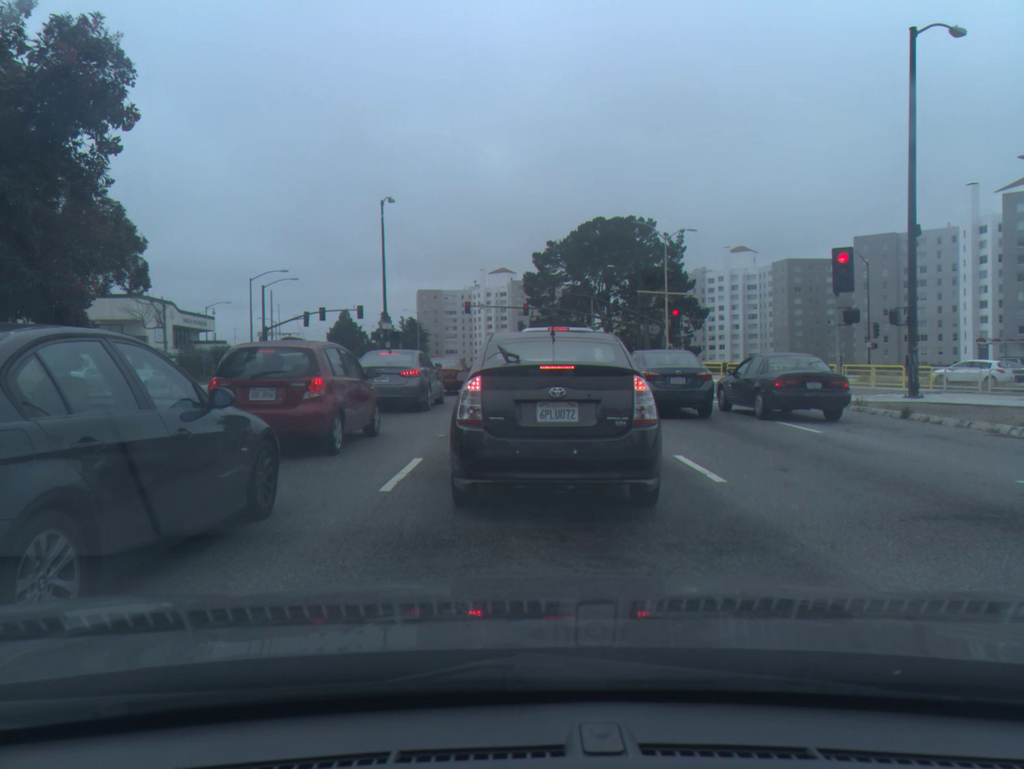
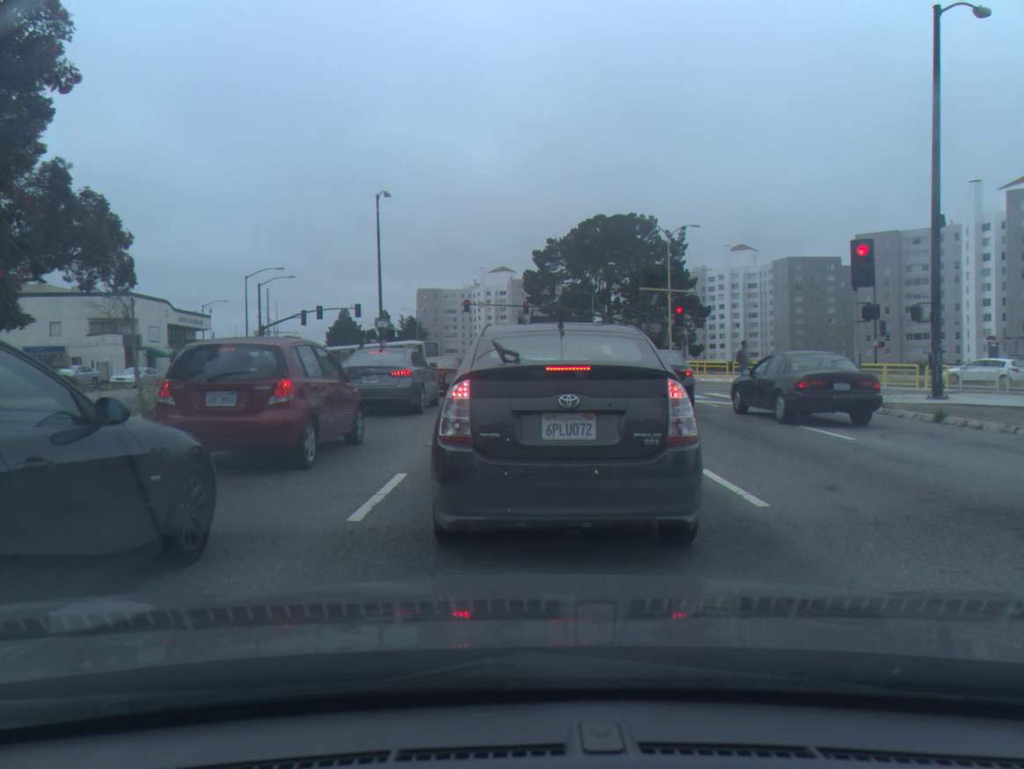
(0.0, +1.4) m; 0°
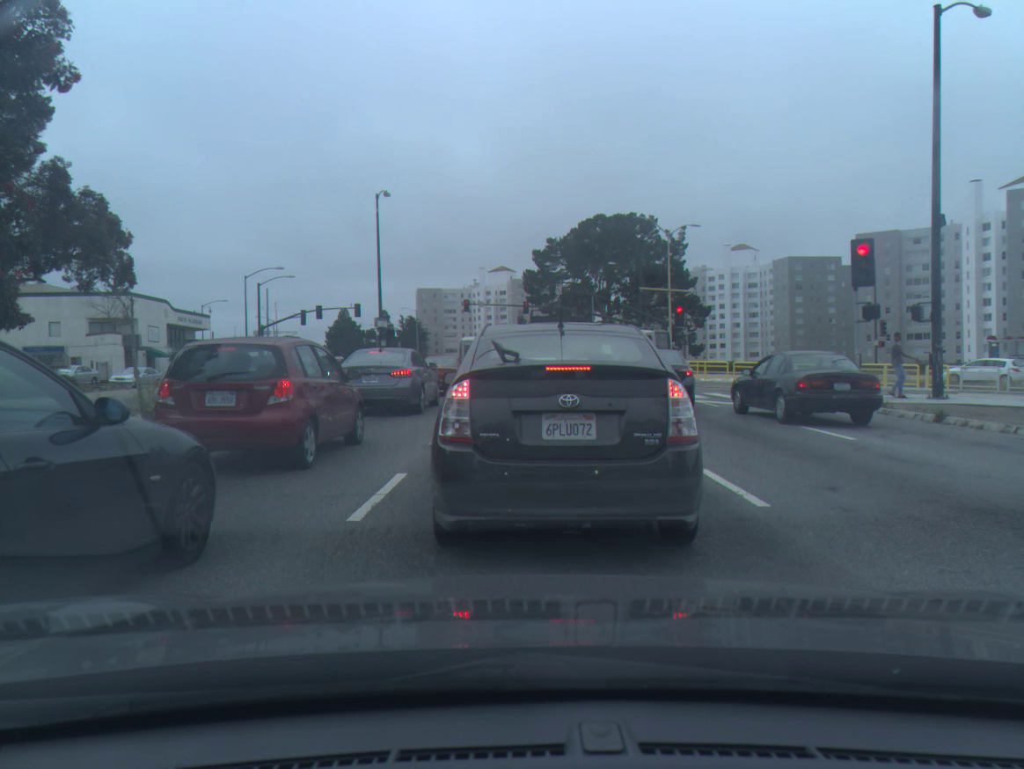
(0.0, 0.0) m; 0°
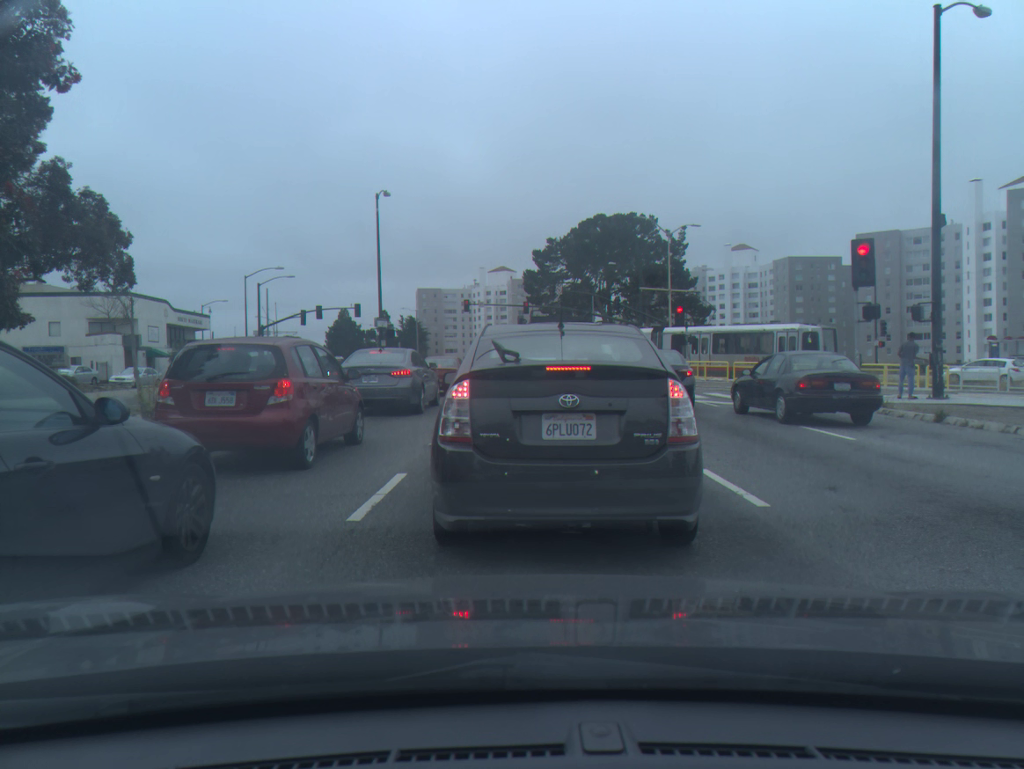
(0.0, 0.0) m; 0°
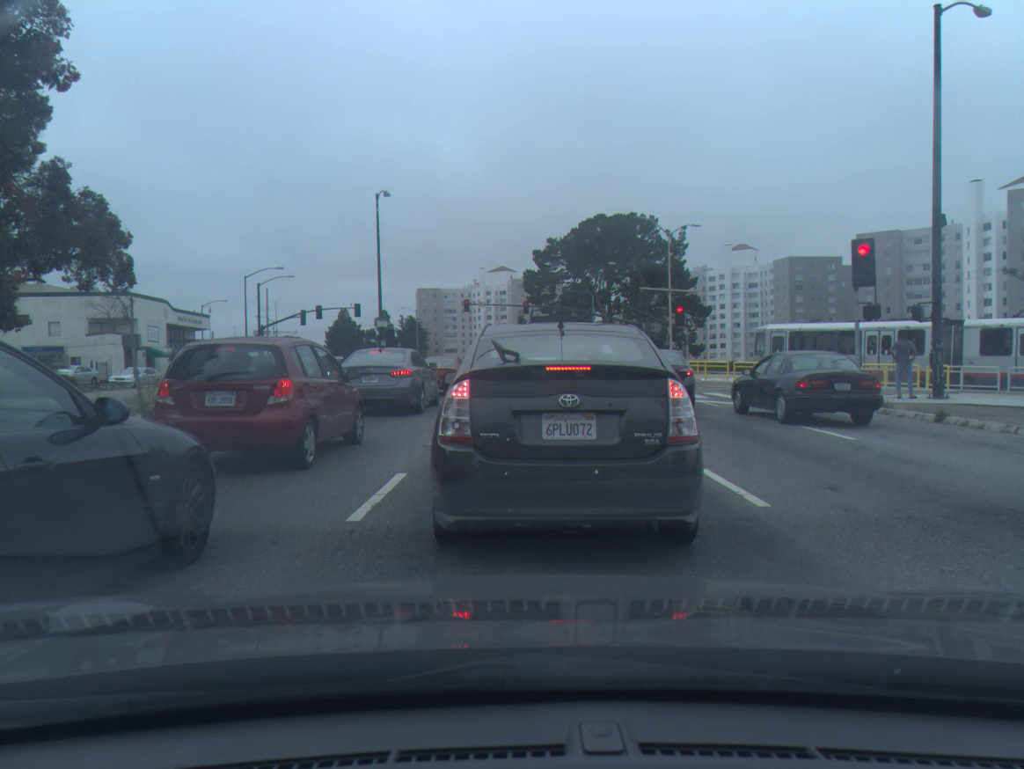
(0.0, 0.0) m; 0°
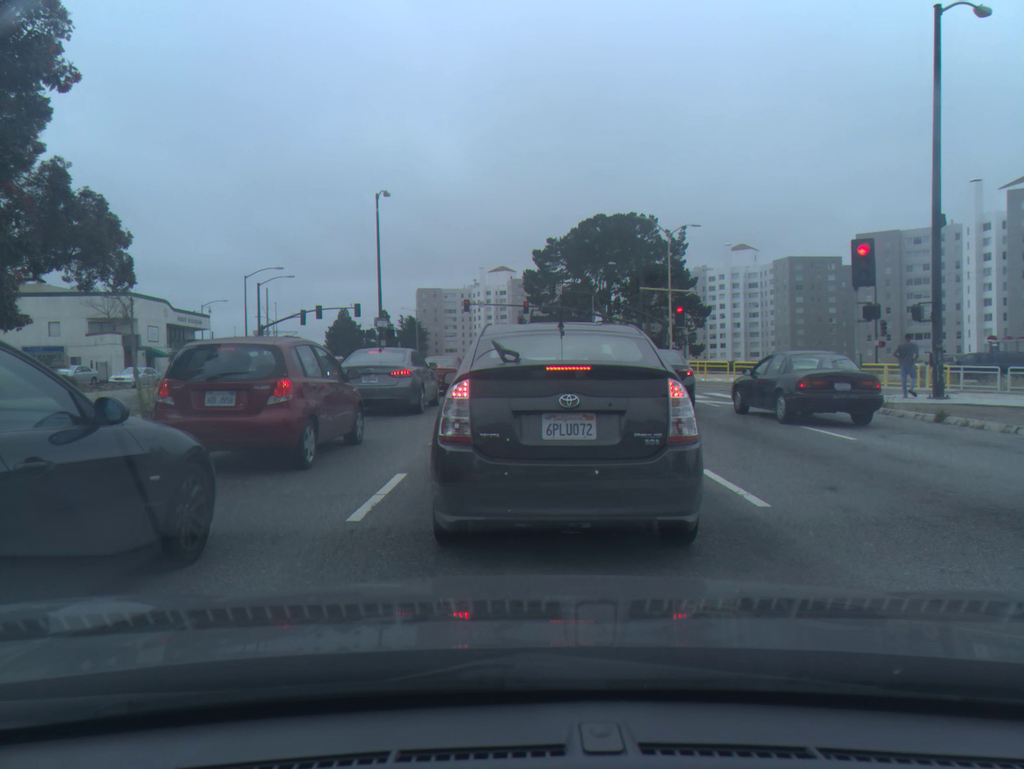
(0.0, 0.0) m; 0°
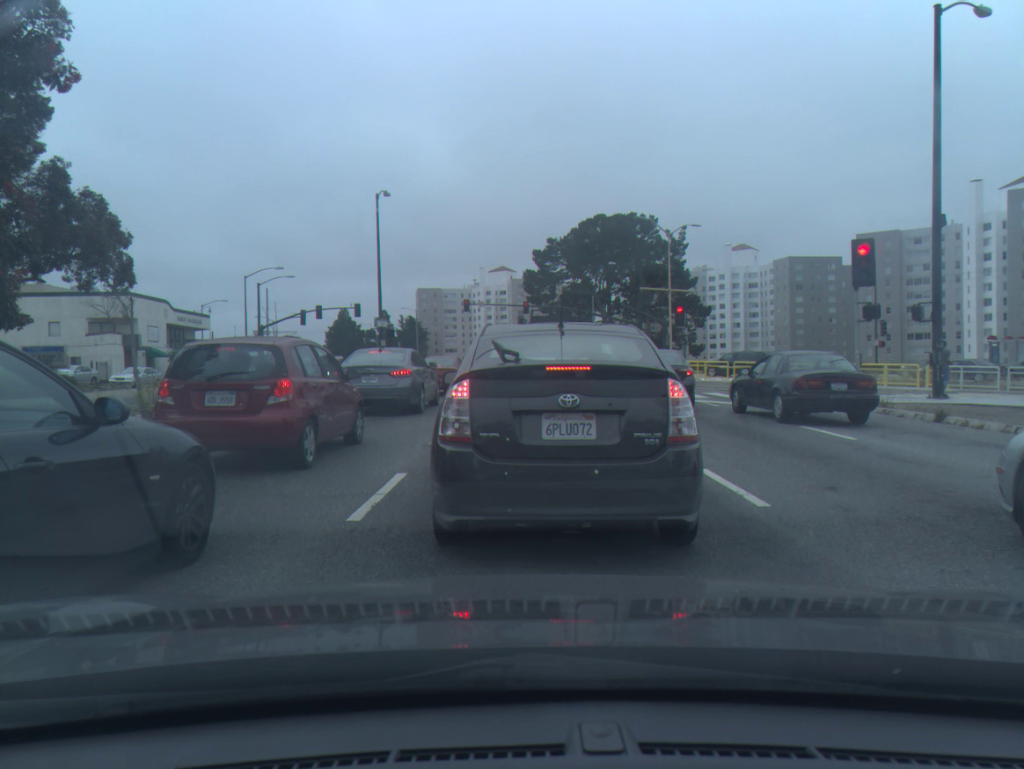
(0.0, 0.0) m; 0°
